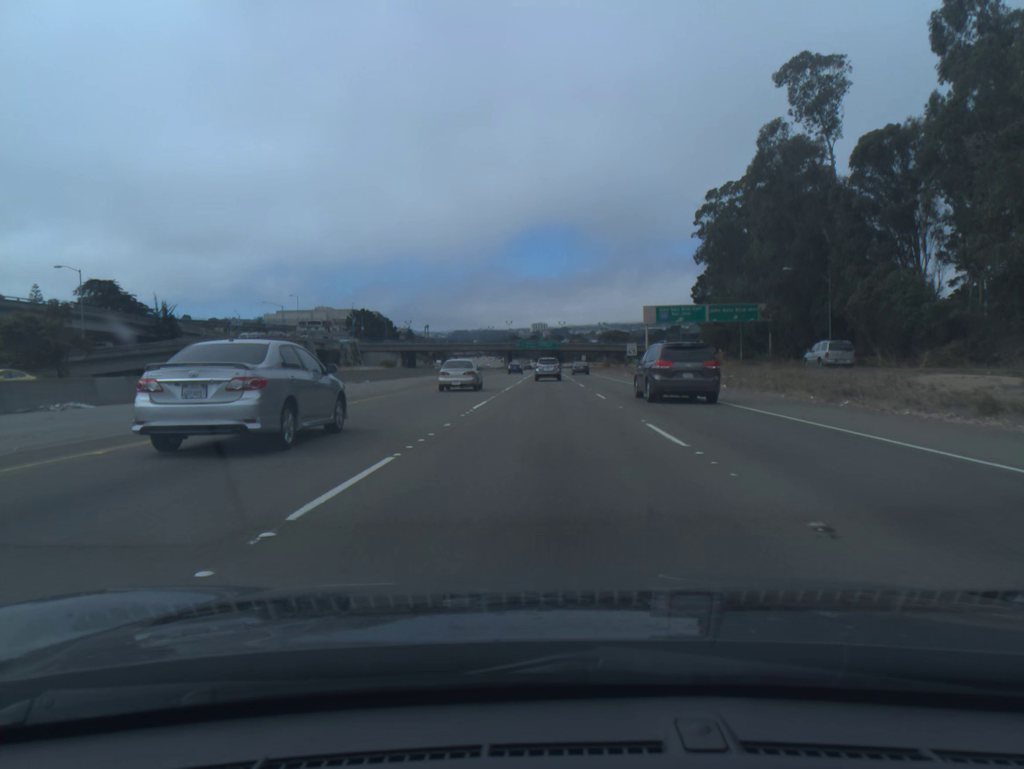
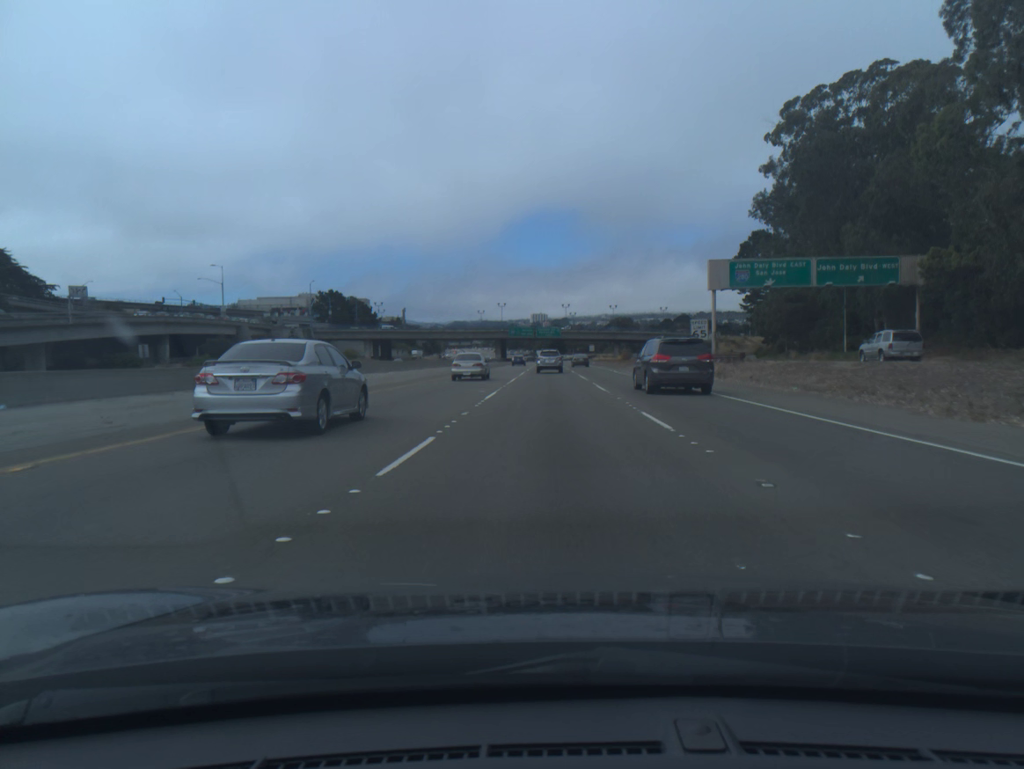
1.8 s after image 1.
(-0.1, +42.4) m; 0°
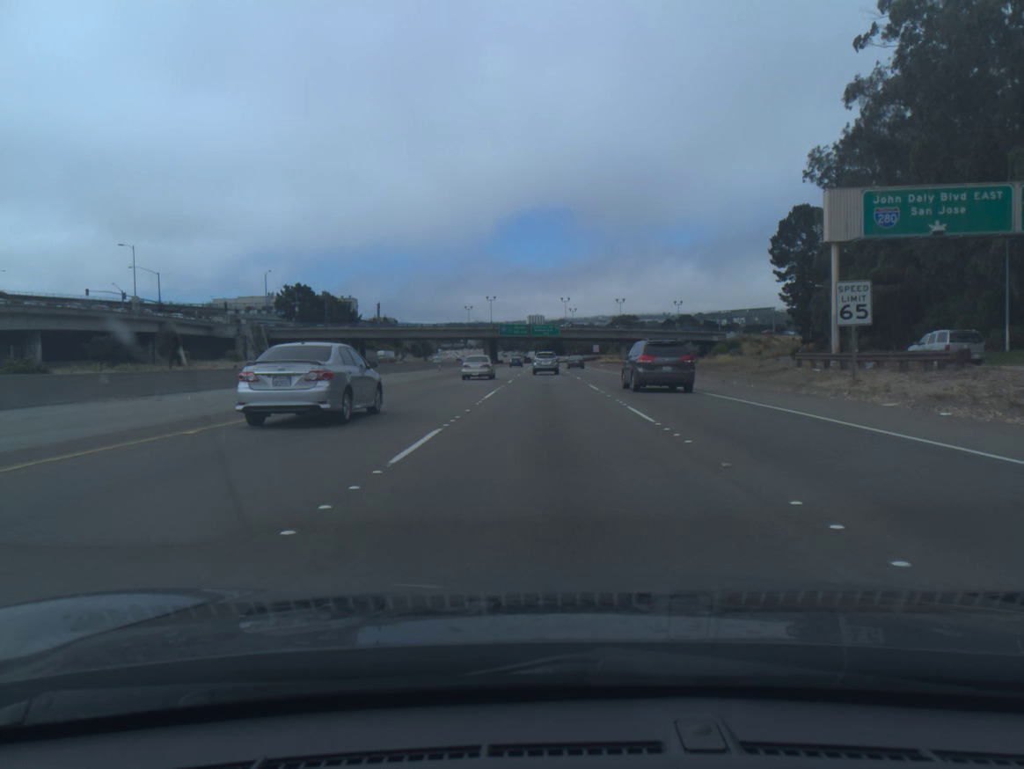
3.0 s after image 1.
(+0.1, +28.2) m; 0°
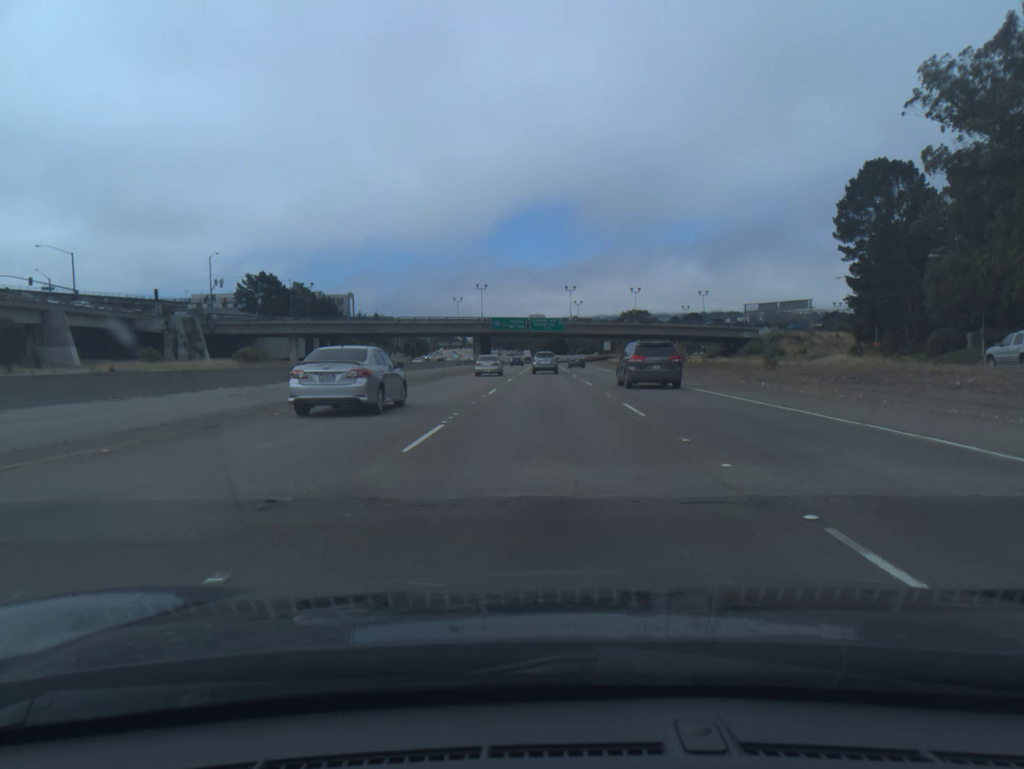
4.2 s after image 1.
(0.0, +28.2) m; 0°
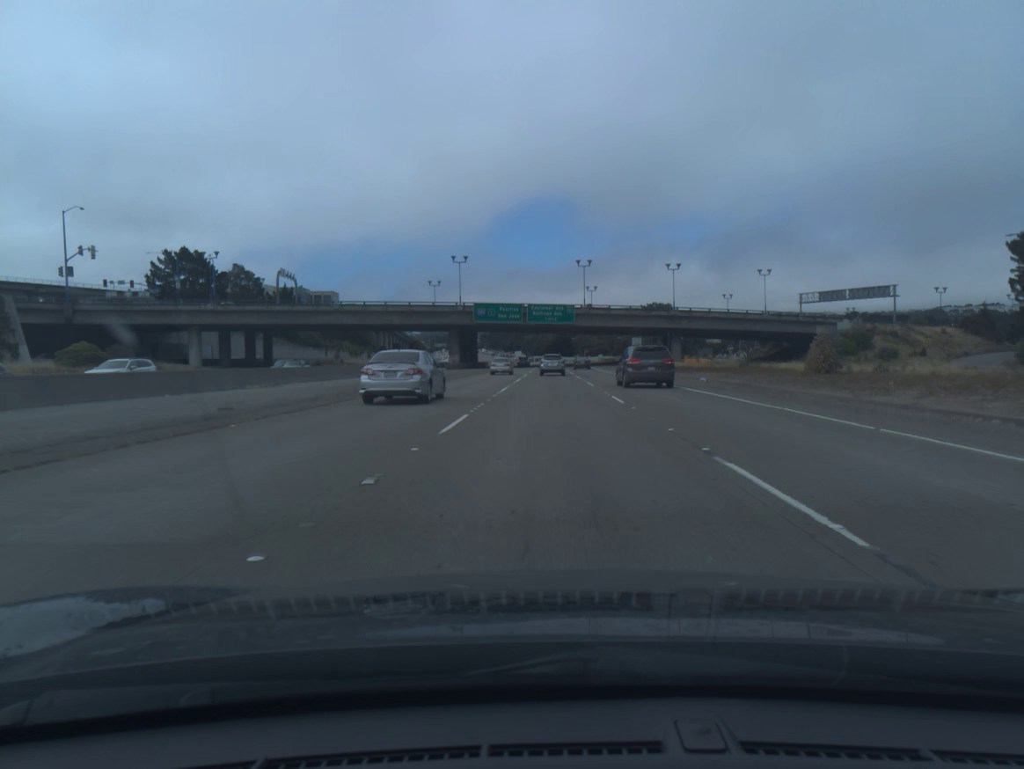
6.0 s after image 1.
(-0.2, +42.5) m; 0°
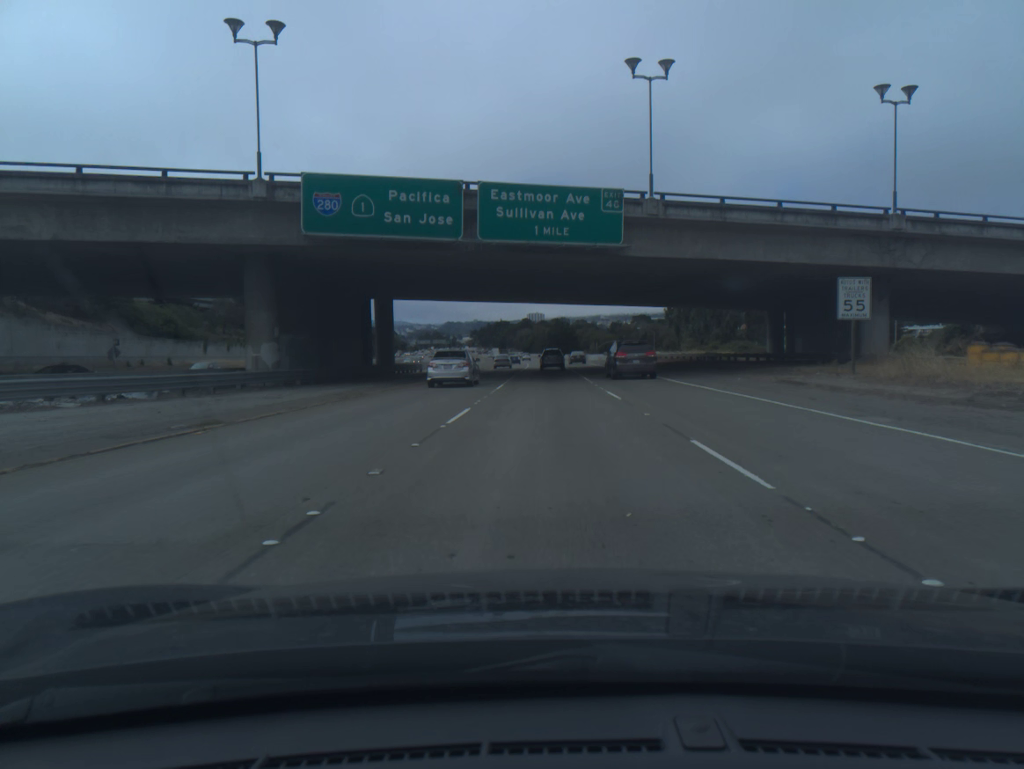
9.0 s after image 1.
(+0.3, +72.2) m; 0°
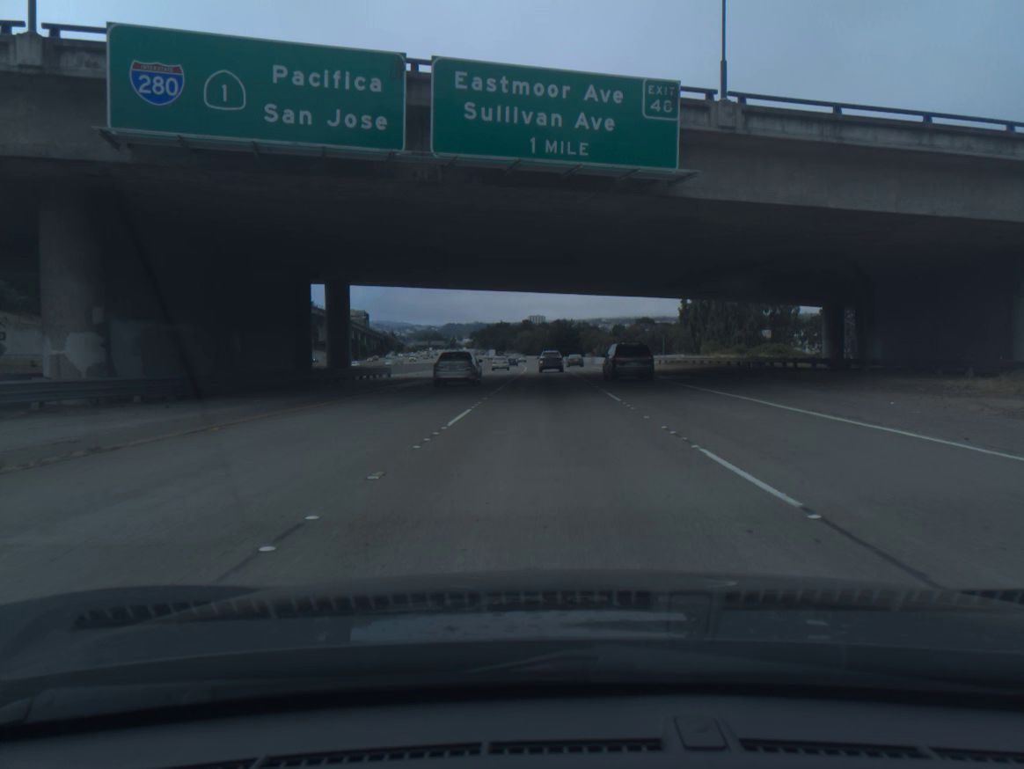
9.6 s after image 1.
(0.0, +14.6) m; 0°
